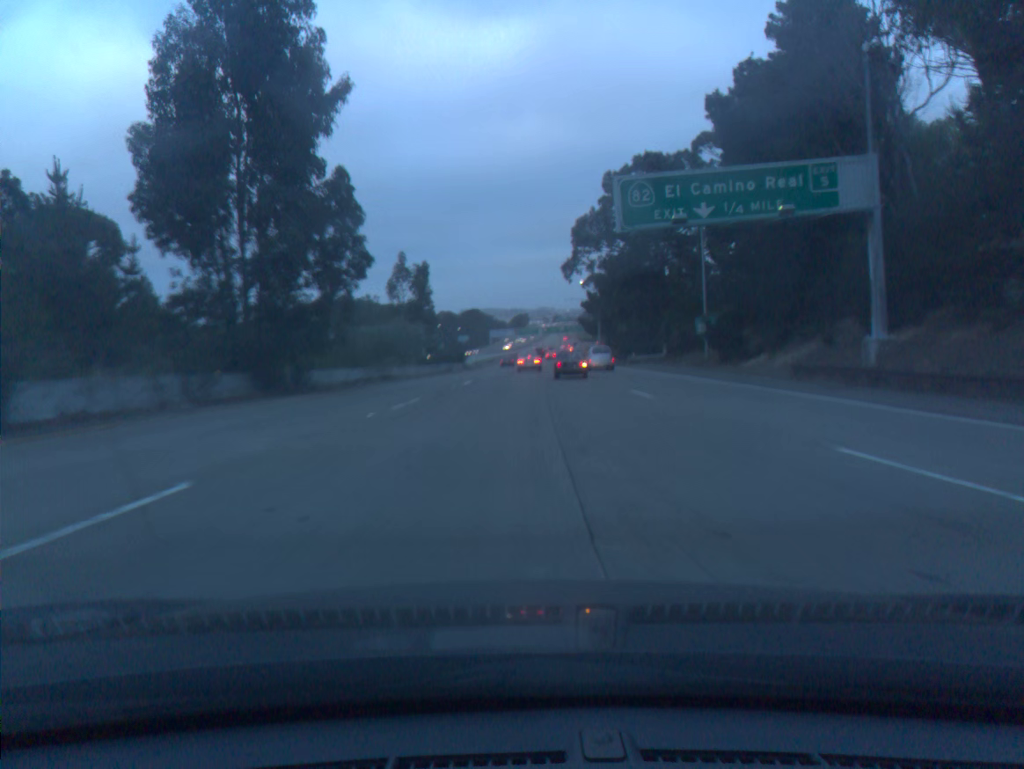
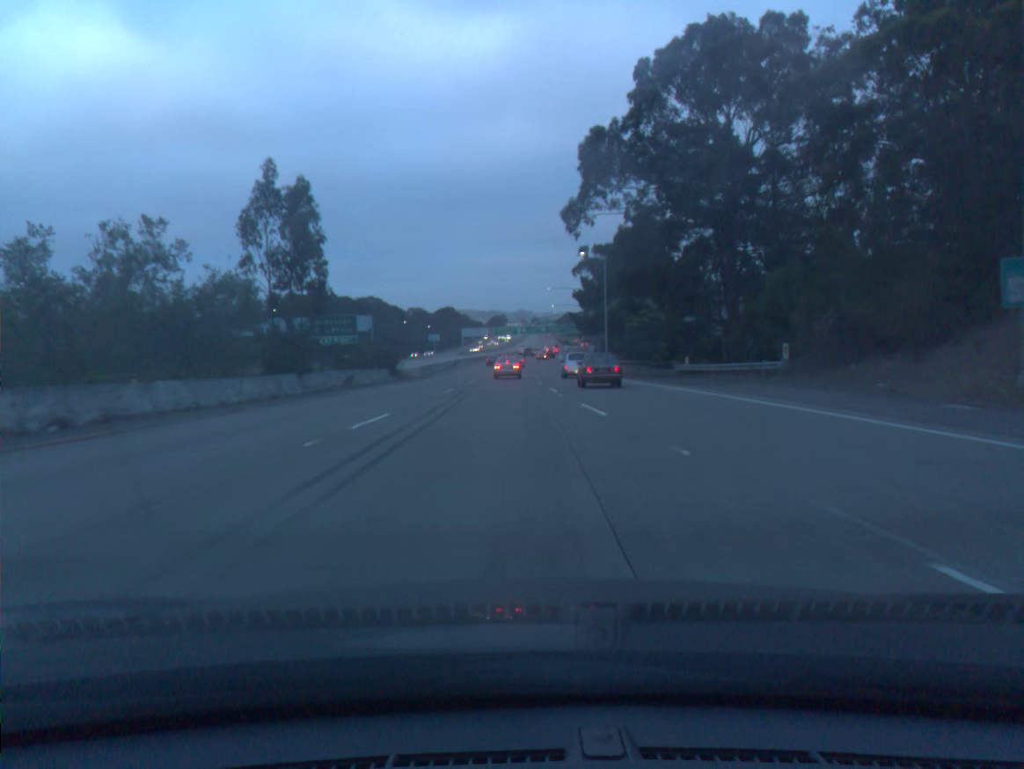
(+0.7, +35.0) m; +2°
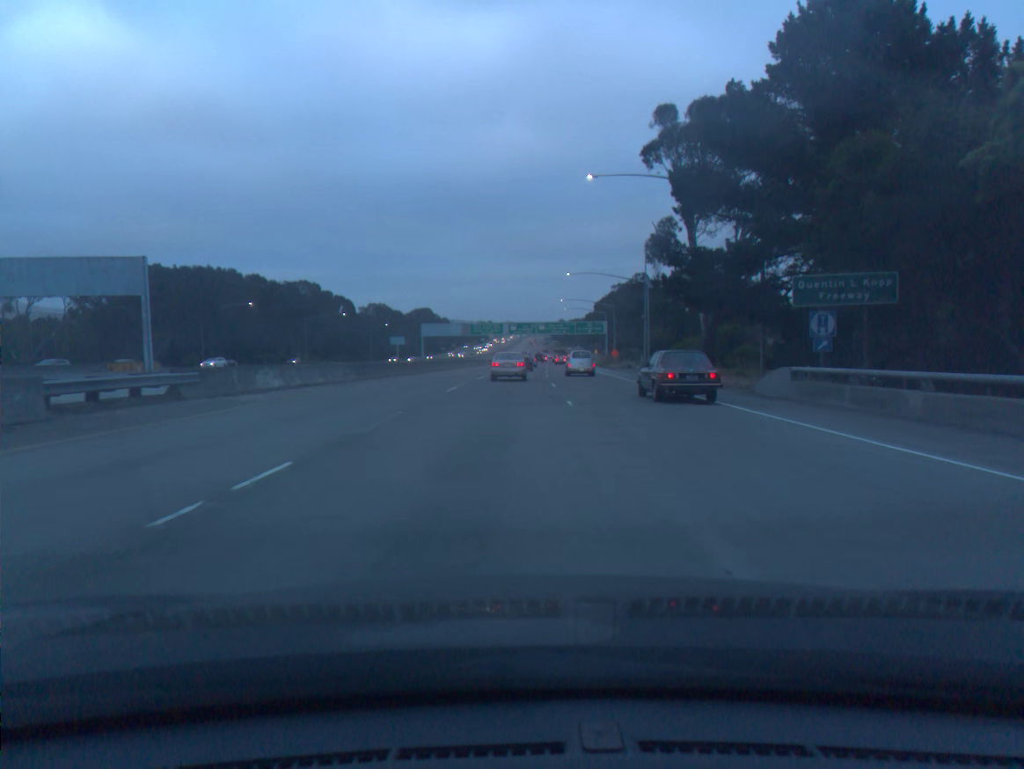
(+0.4, +82.8) m; +1°
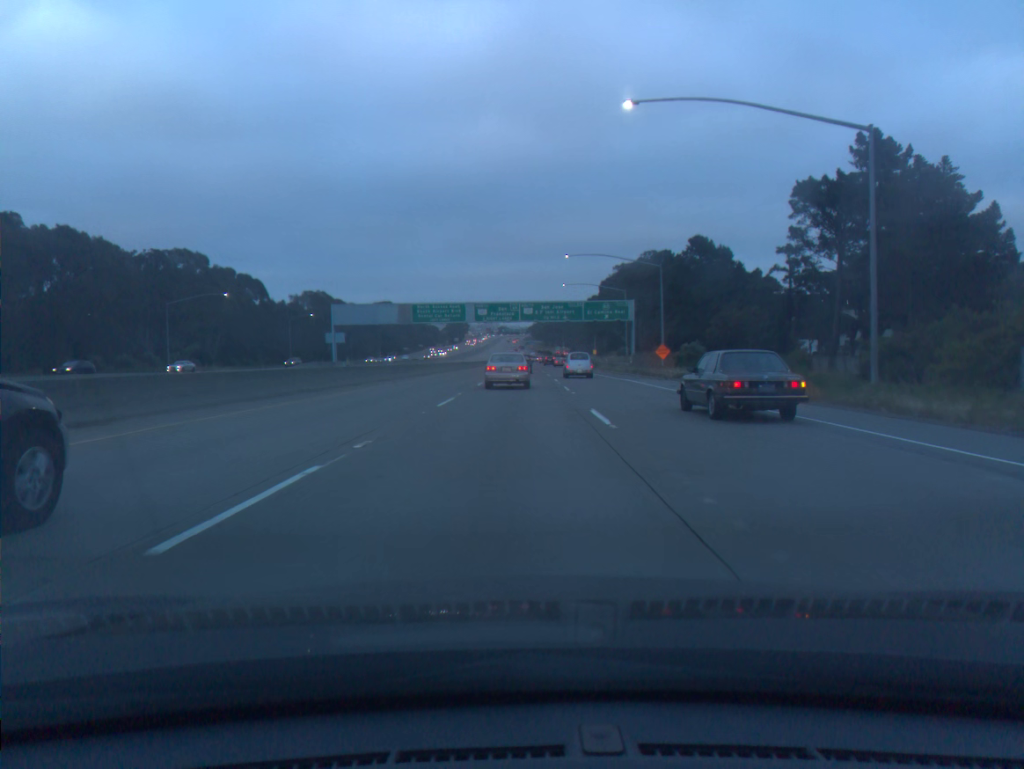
(+1.0, +65.7) m; +2°
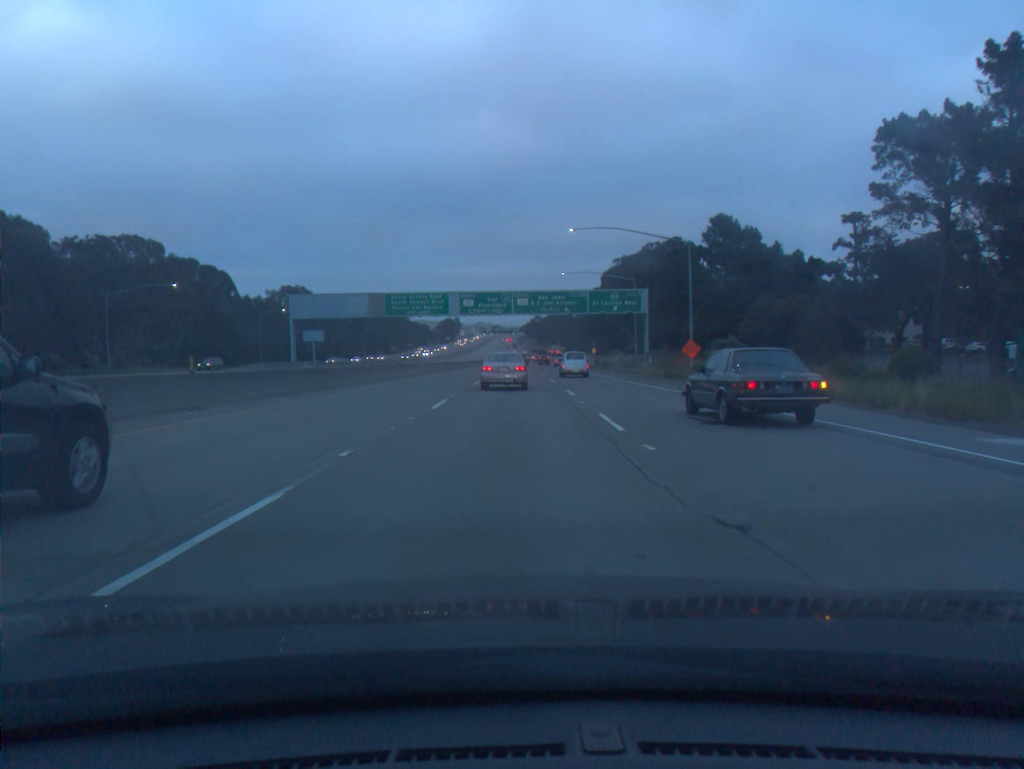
(+0.1, +16.5) m; 0°
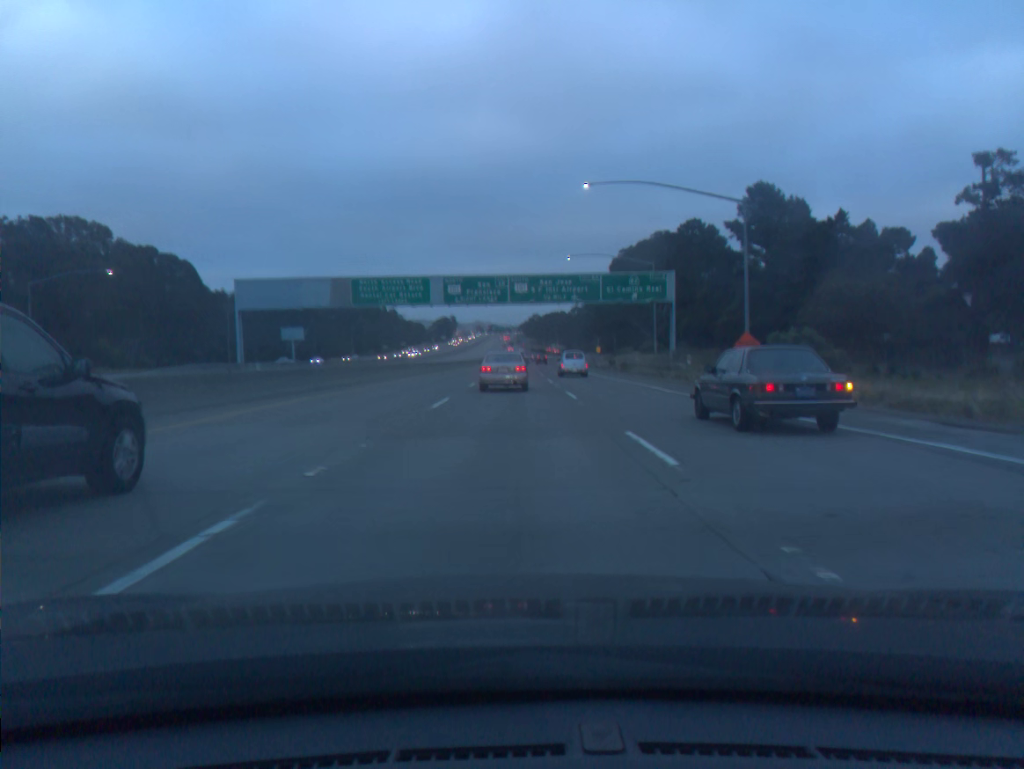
(0.0, +16.5) m; 0°
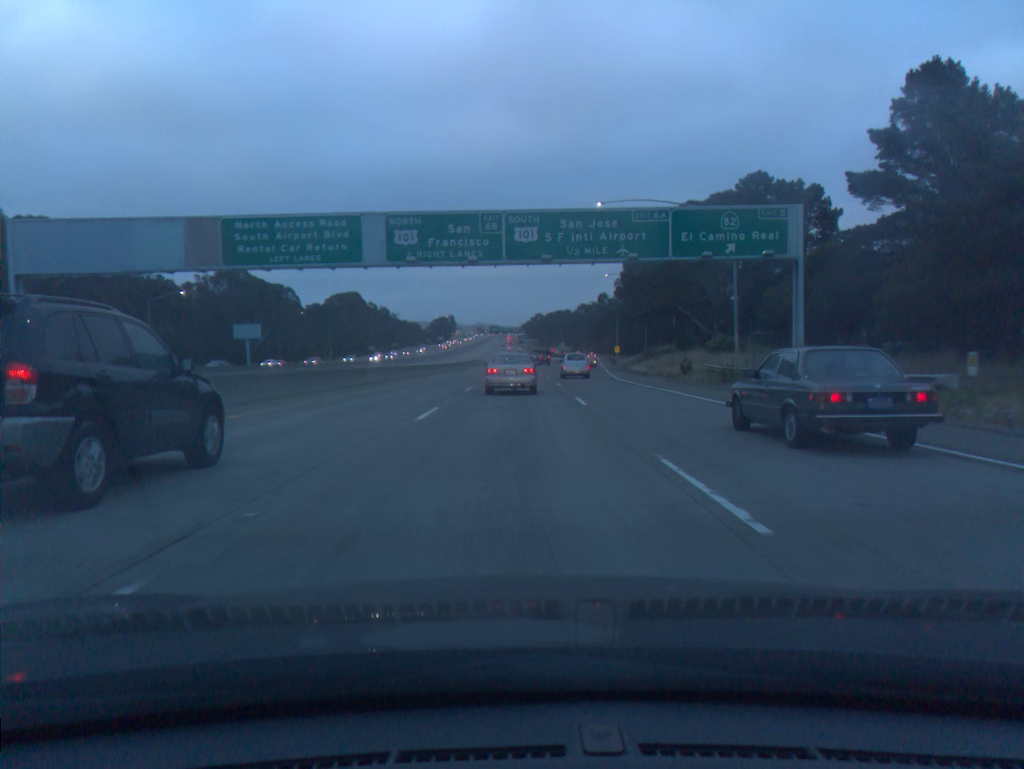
(-0.1, +32.6) m; 0°
